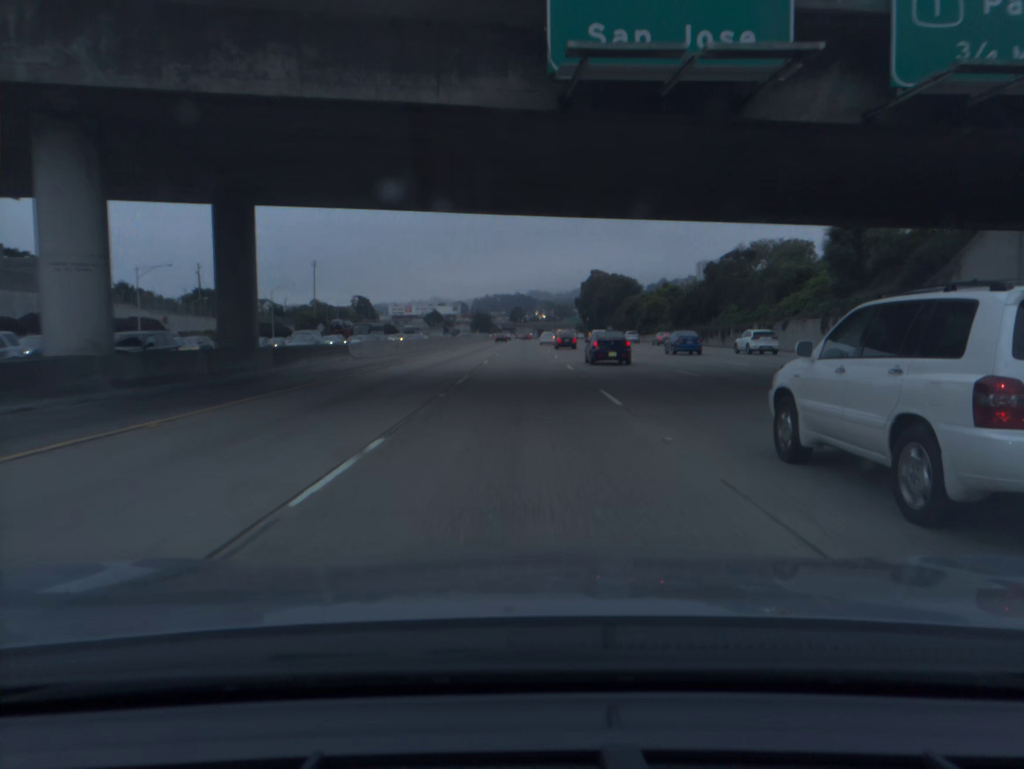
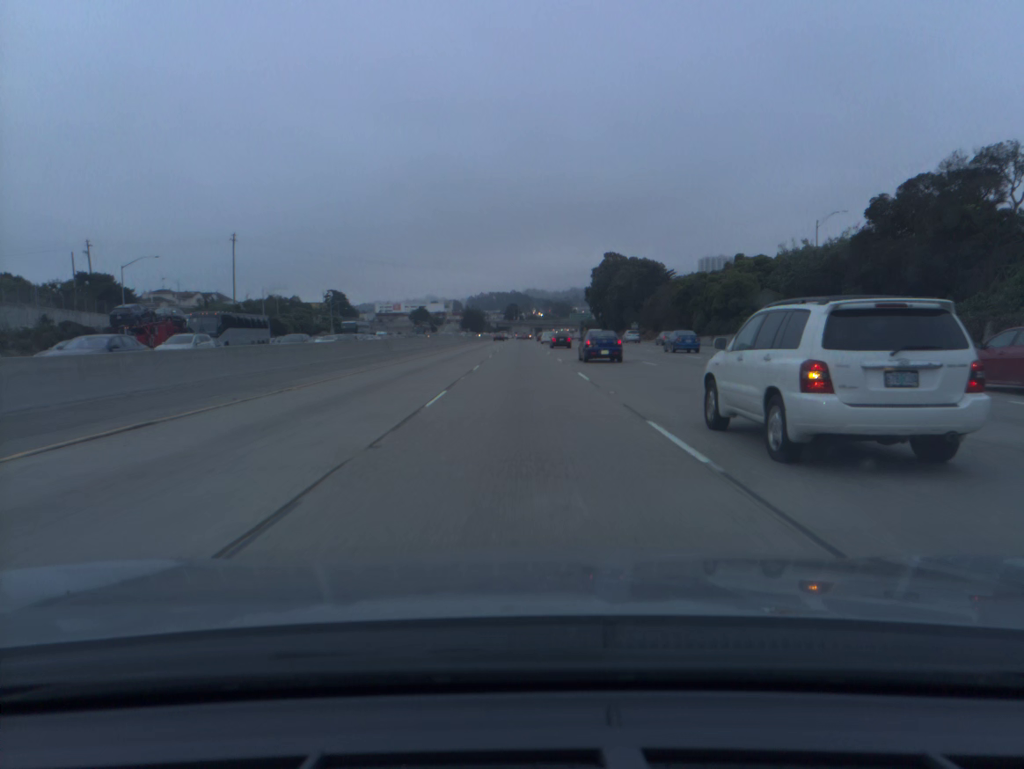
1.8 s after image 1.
(+0.1, +50.6) m; 0°
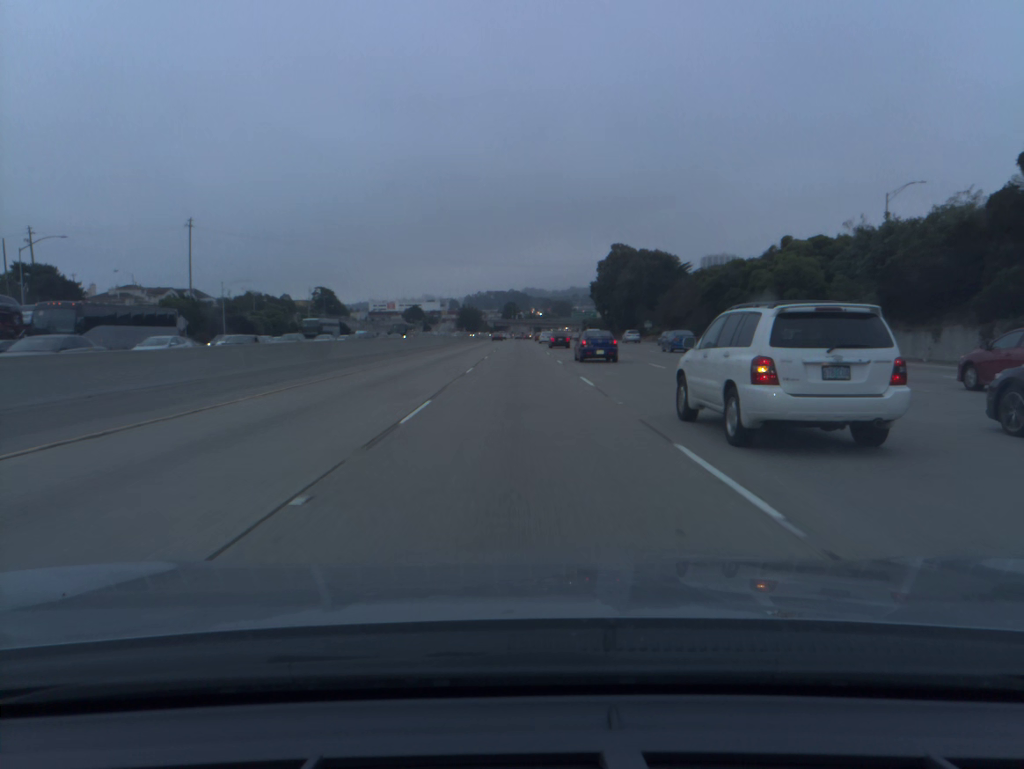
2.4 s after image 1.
(0.0, +16.9) m; 0°
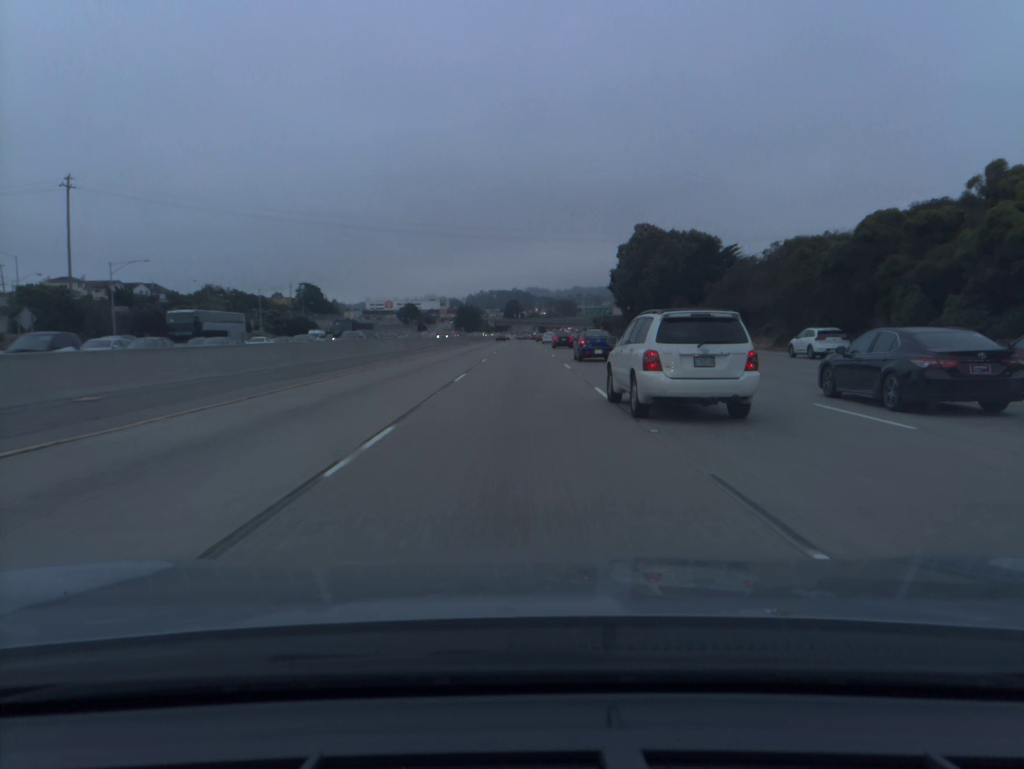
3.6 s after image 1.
(0.0, +33.9) m; 0°
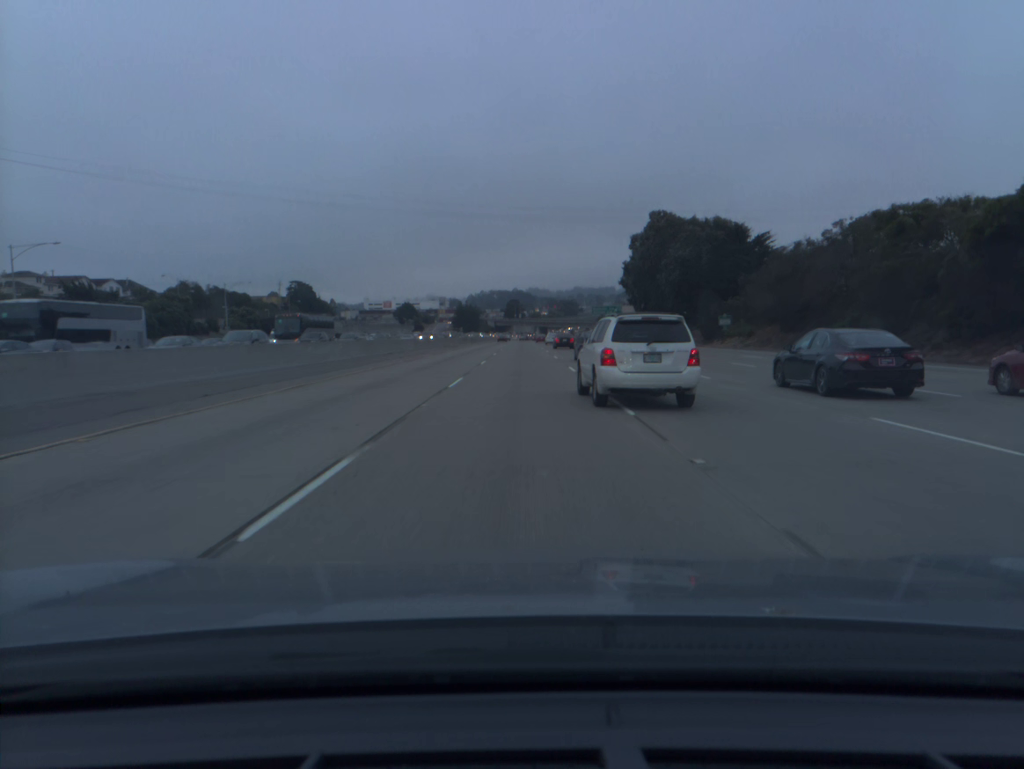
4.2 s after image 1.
(0.0, +16.9) m; 0°
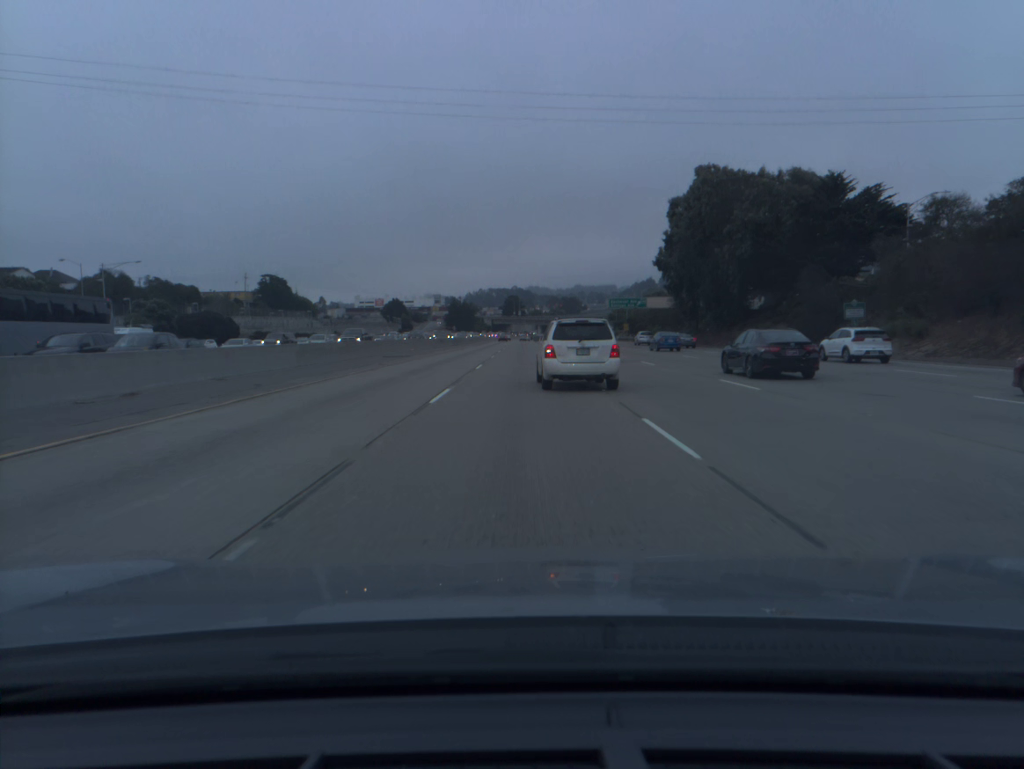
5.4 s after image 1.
(0.0, +33.8) m; 0°
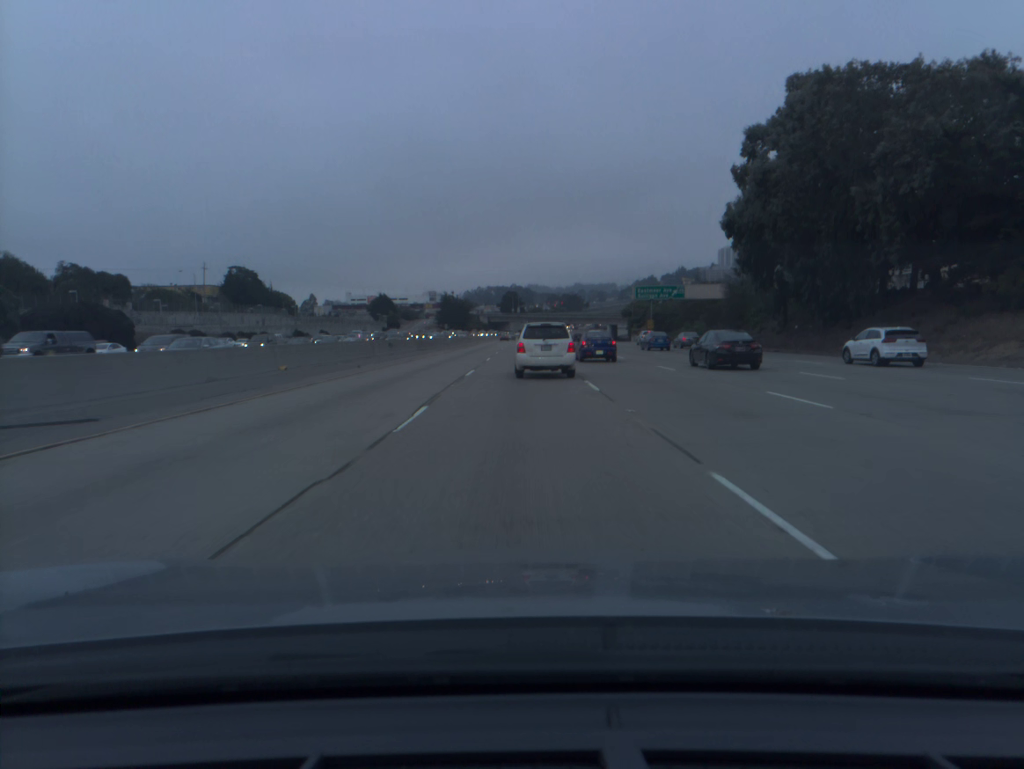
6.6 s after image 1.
(+0.1, +33.8) m; 0°
